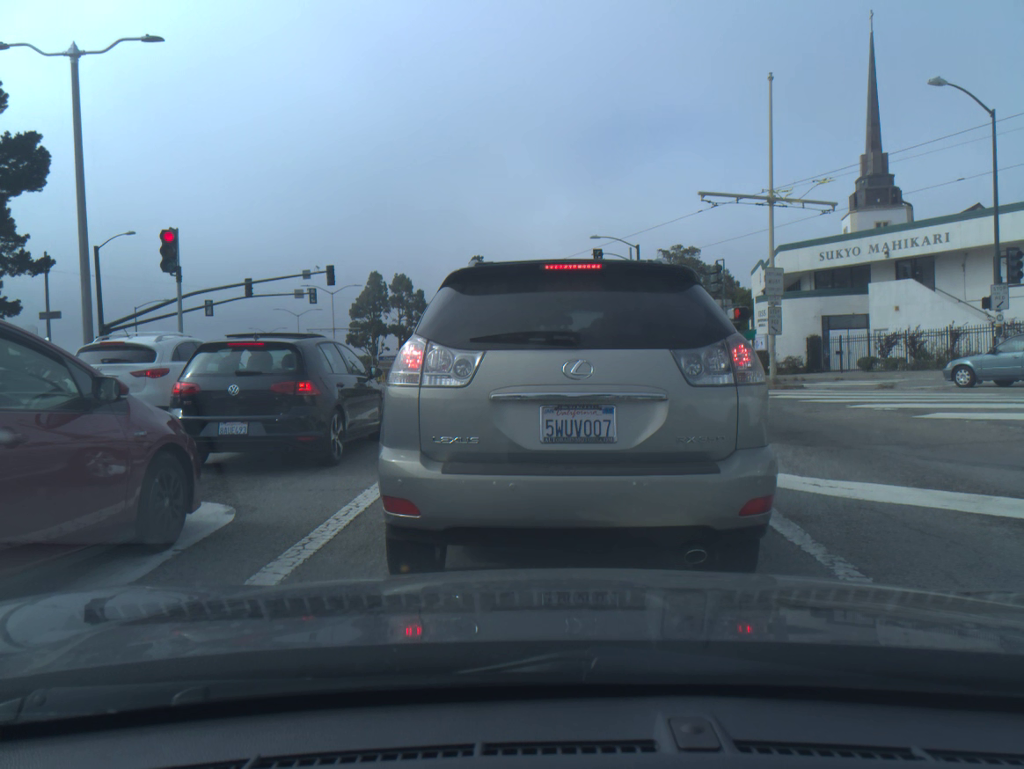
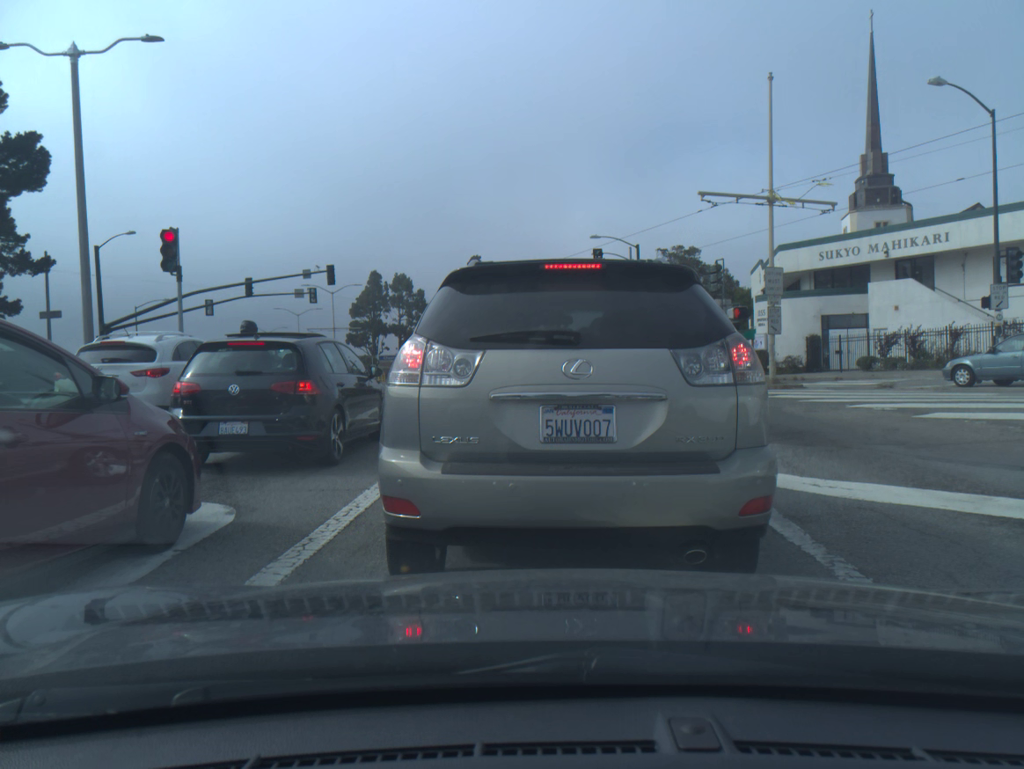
(0.0, 0.0) m; 0°
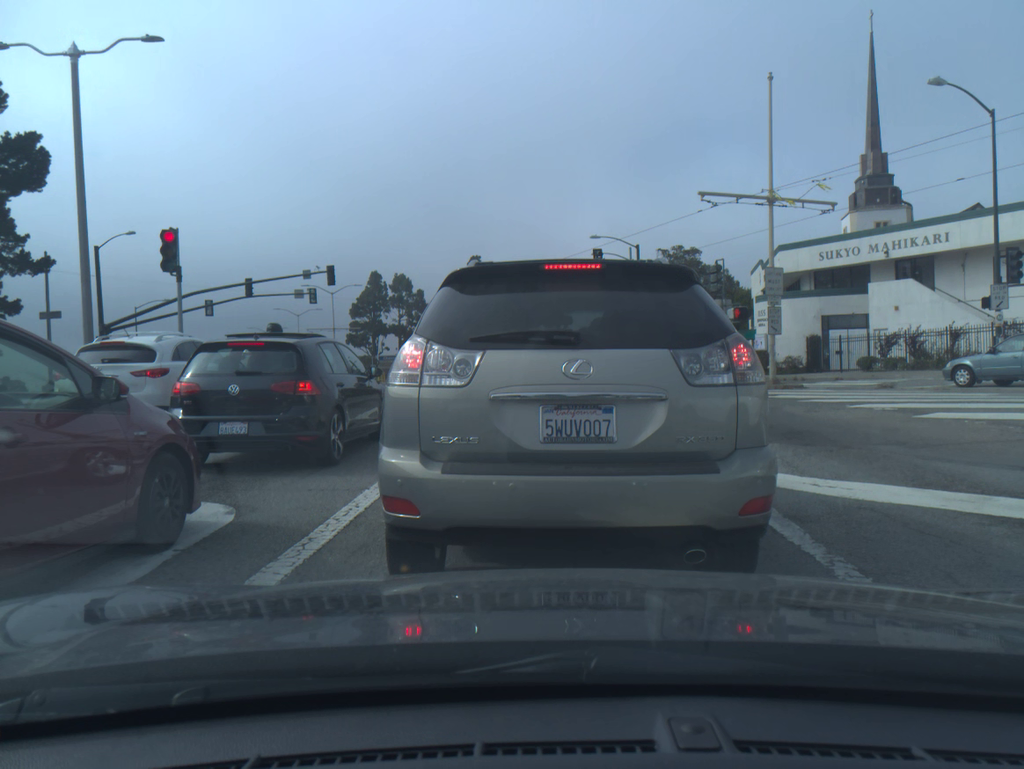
(0.0, 0.0) m; 0°
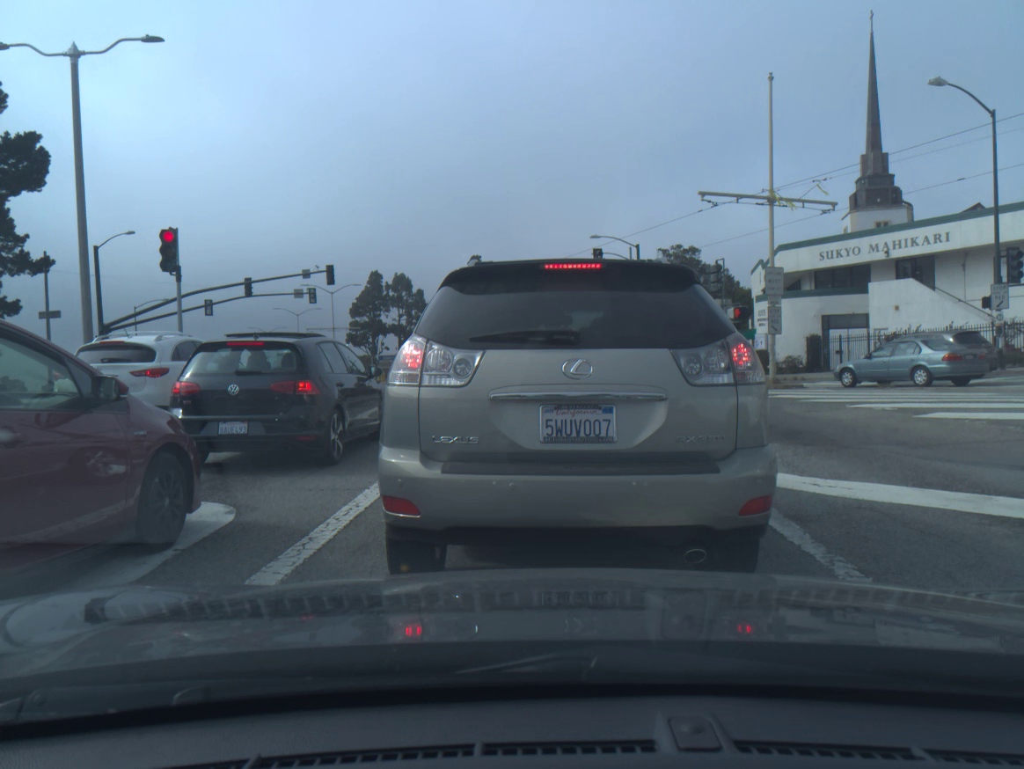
(0.0, 0.0) m; 0°
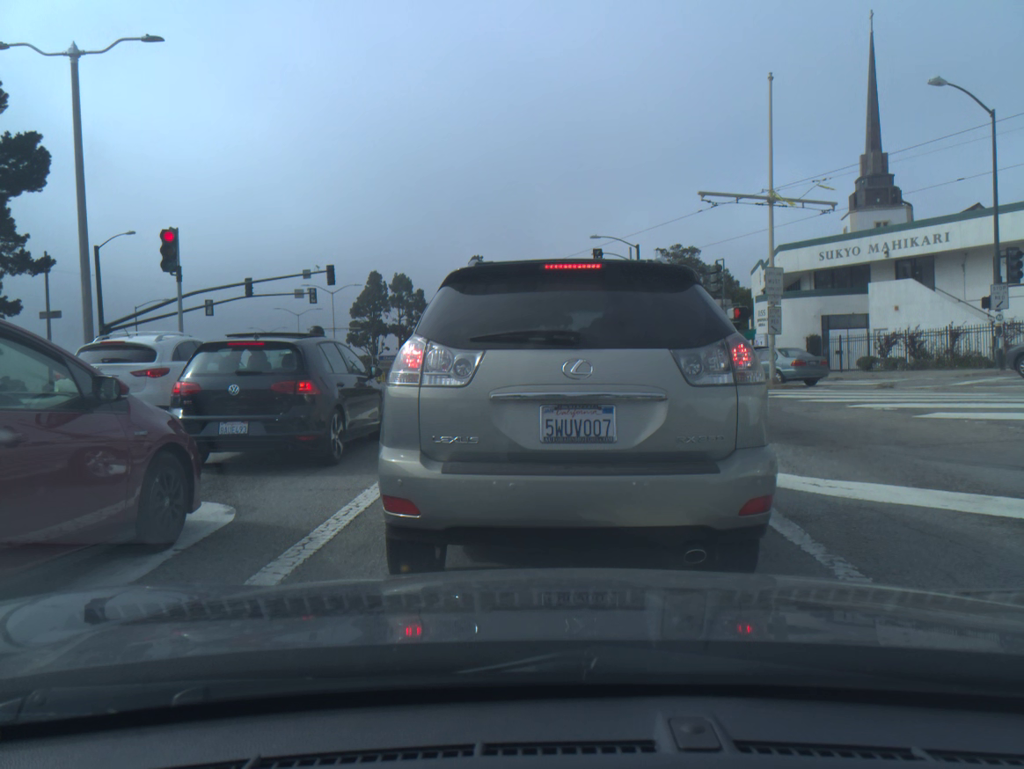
(0.0, 0.0) m; 0°
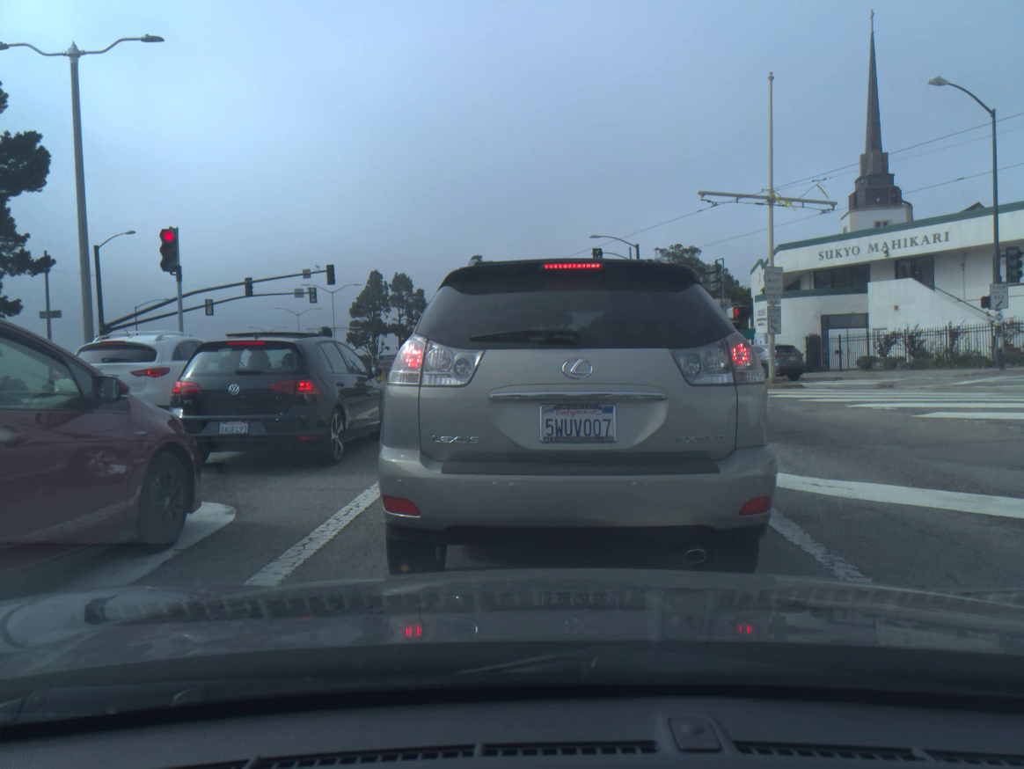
(0.0, 0.0) m; 0°
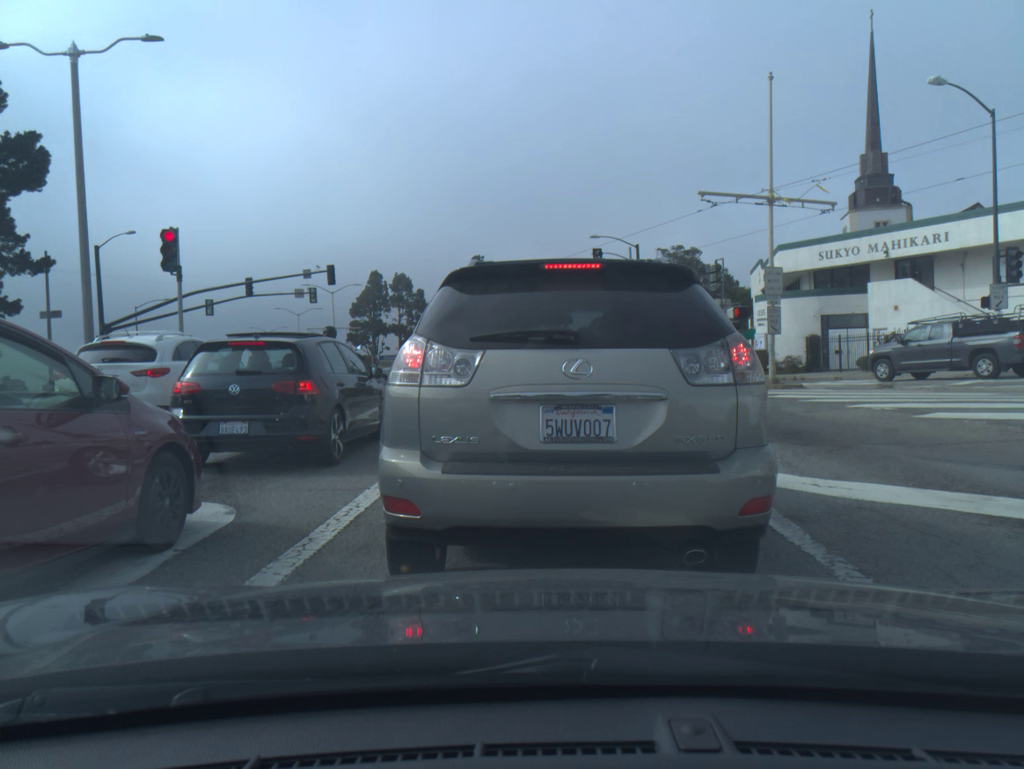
(0.0, 0.0) m; 0°
